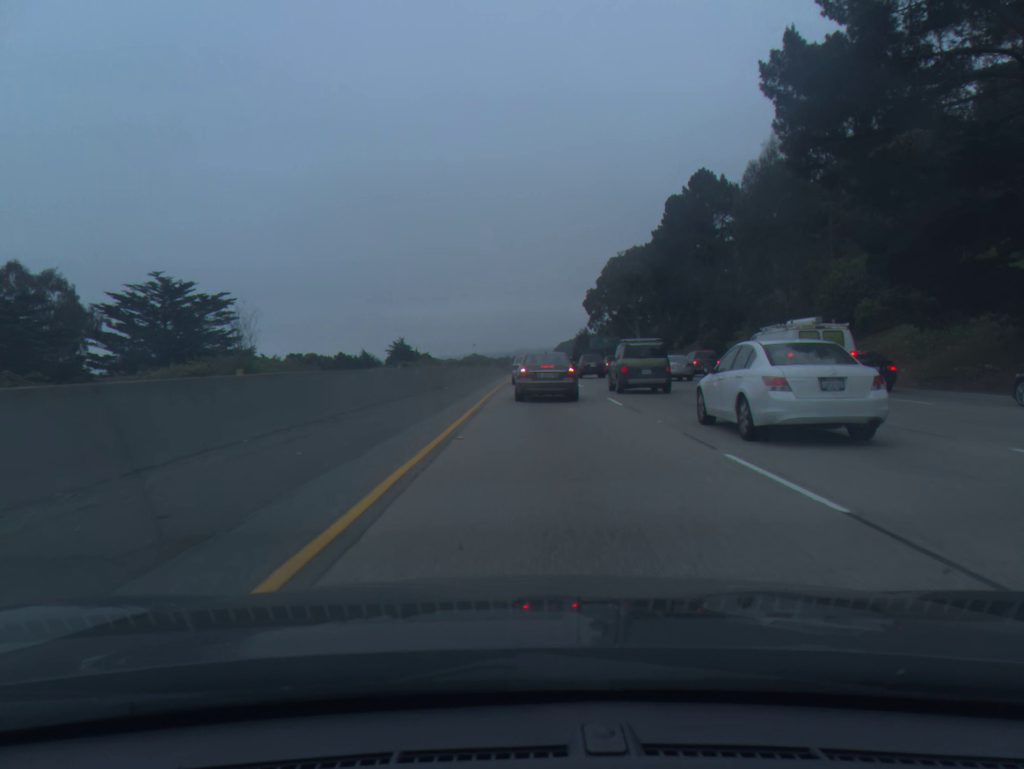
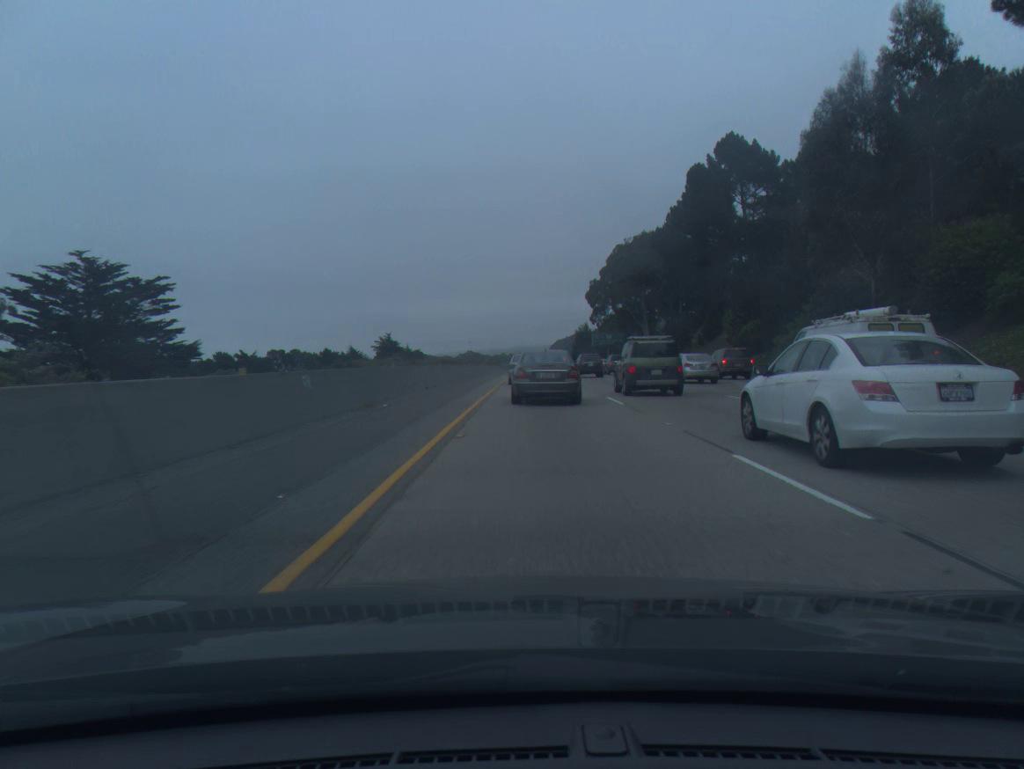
(0.0, +14.9) m; 0°
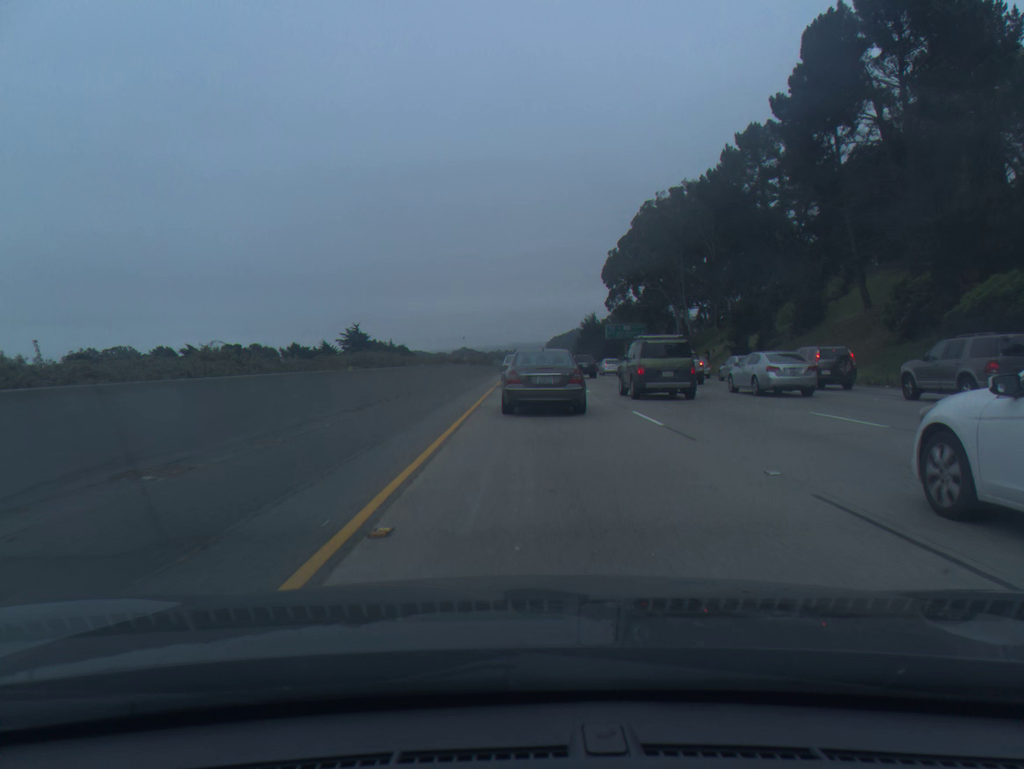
(+0.1, +35.5) m; 0°
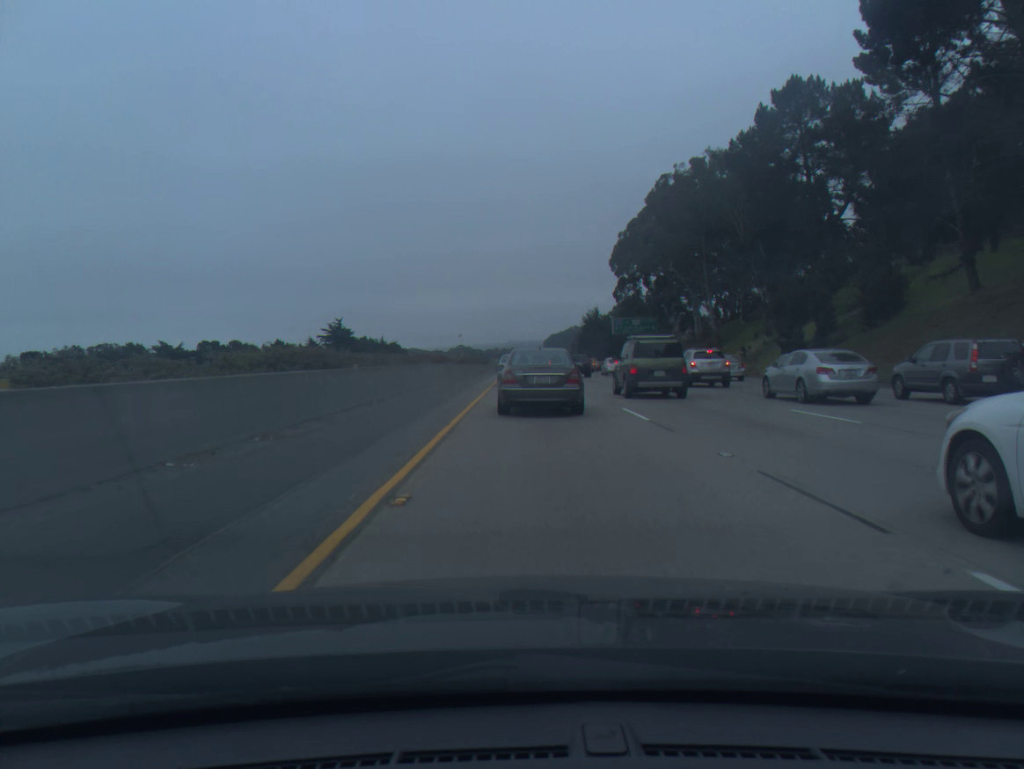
(0.0, +13.5) m; 0°
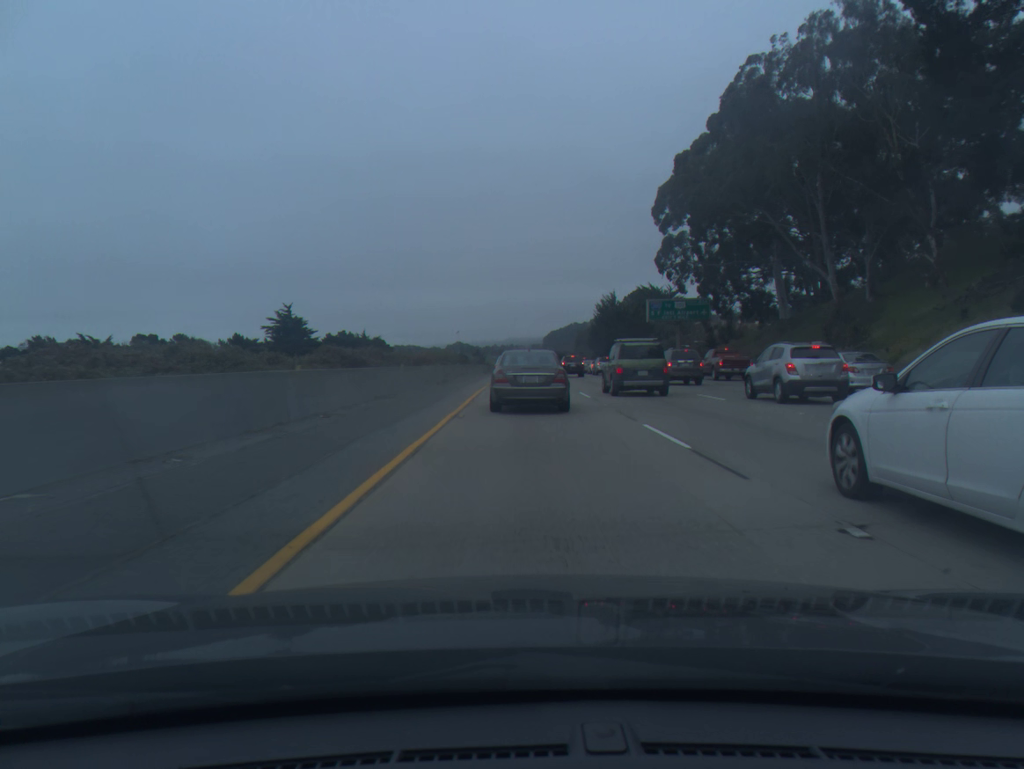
(+0.2, +33.9) m; 0°
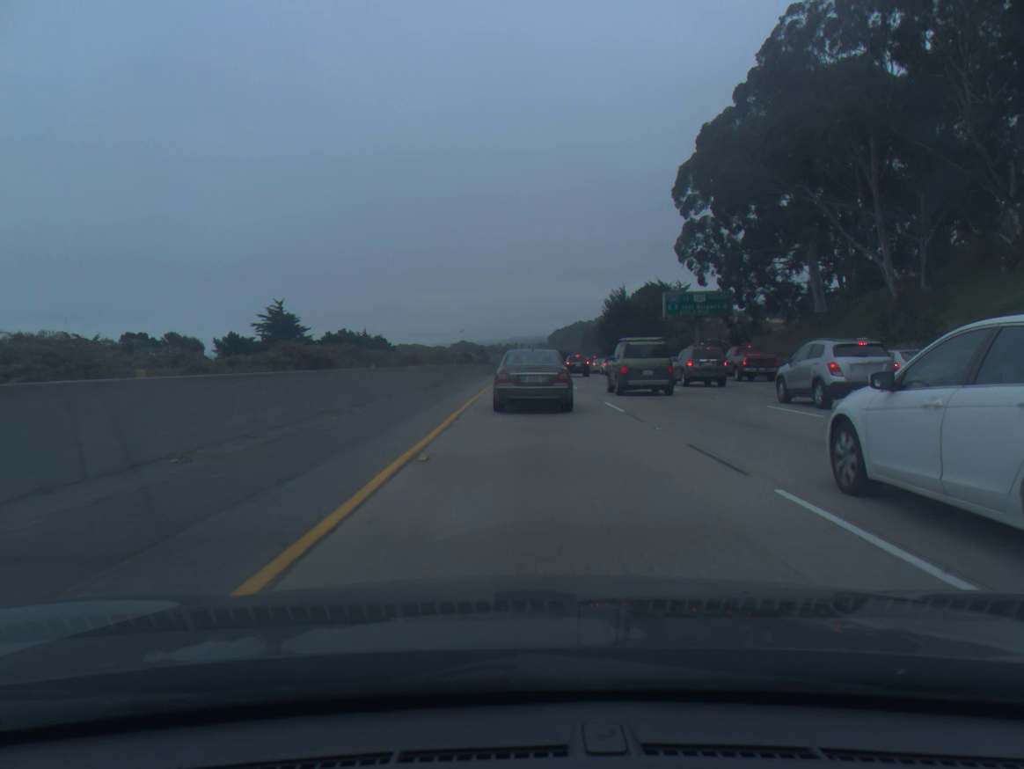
(0.0, +7.1) m; 0°
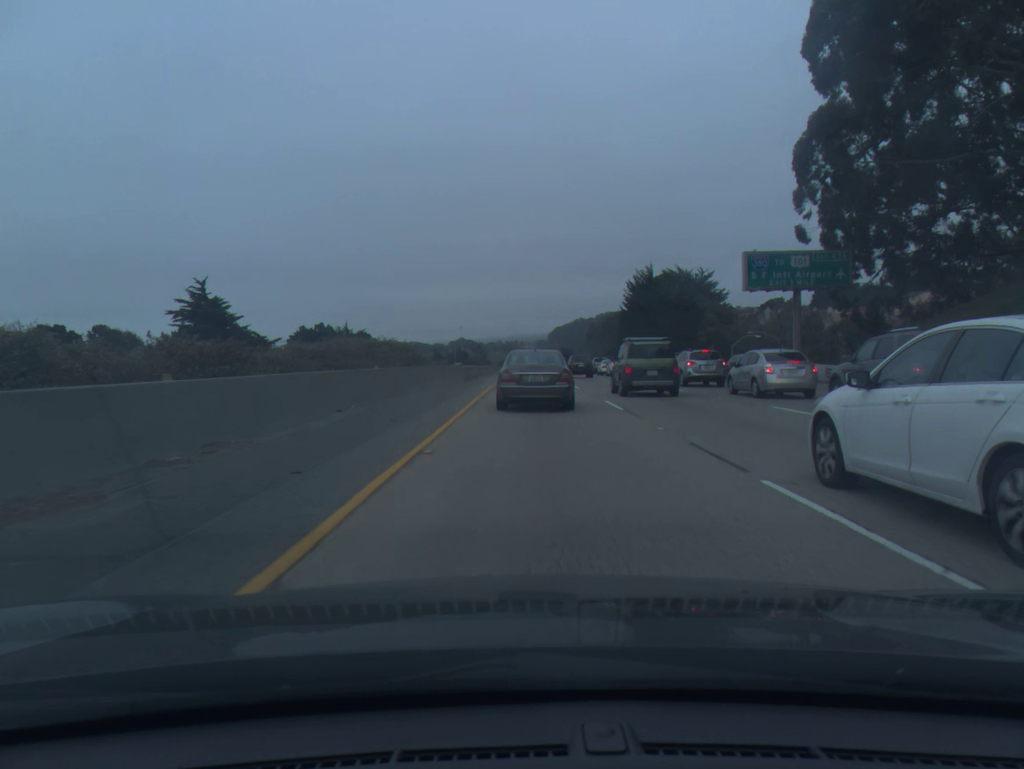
(0.0, +28.7) m; 0°
